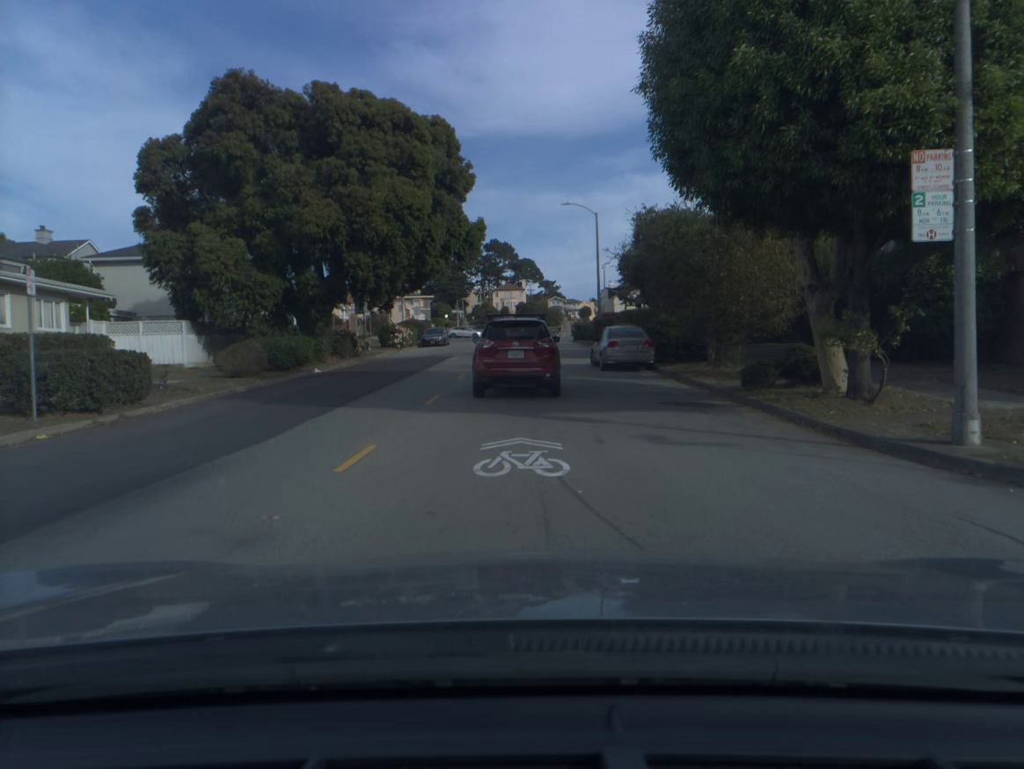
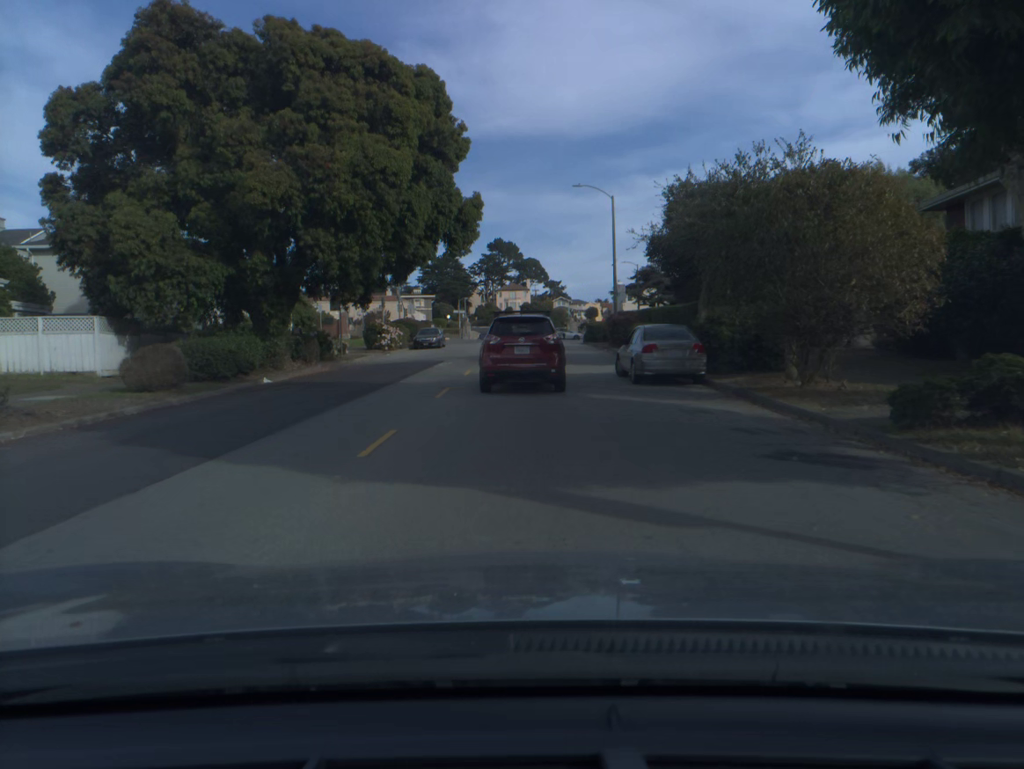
(0.0, +6.6) m; 0°
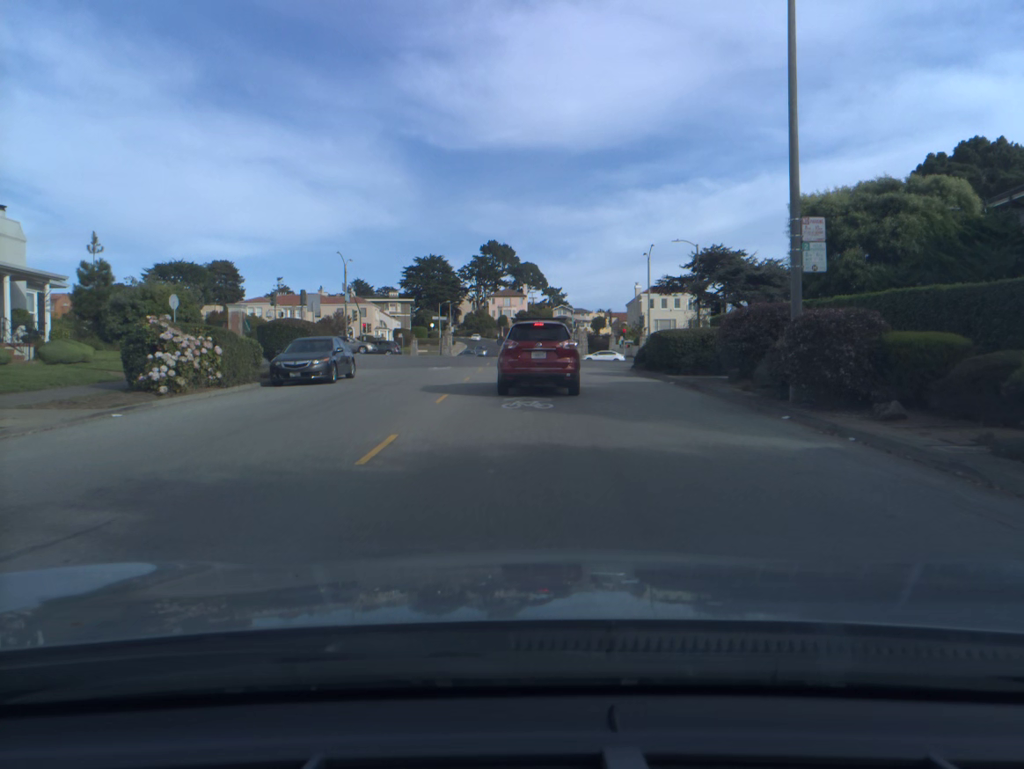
(+0.1, +29.5) m; +1°
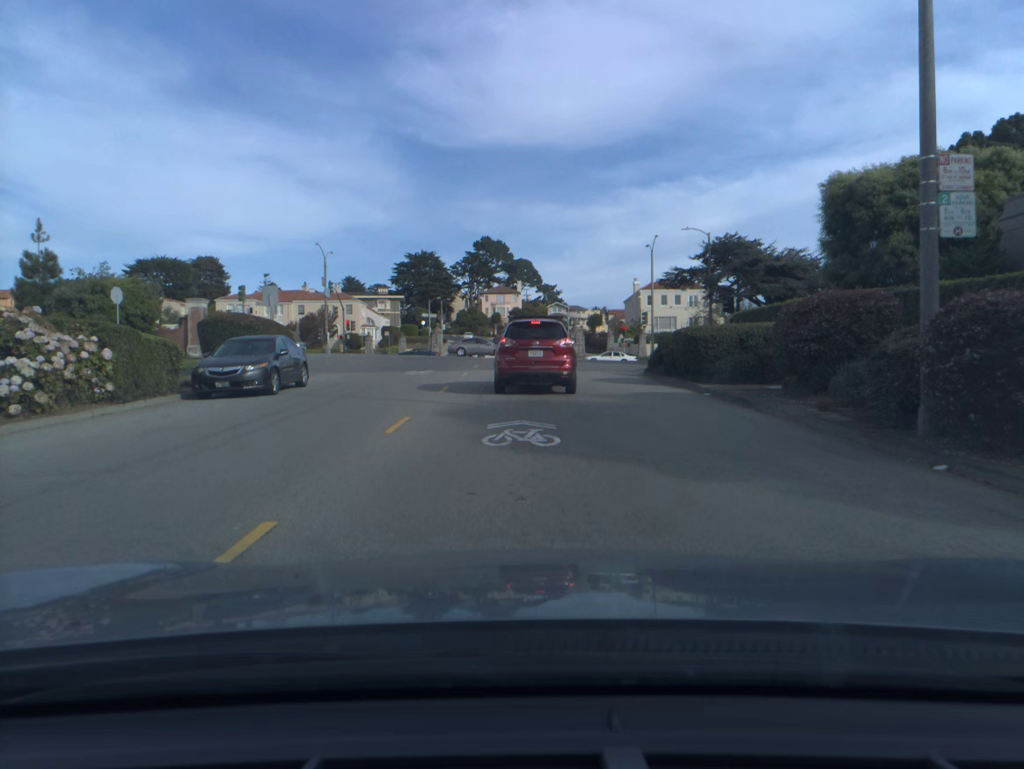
(0.0, +5.1) m; 0°
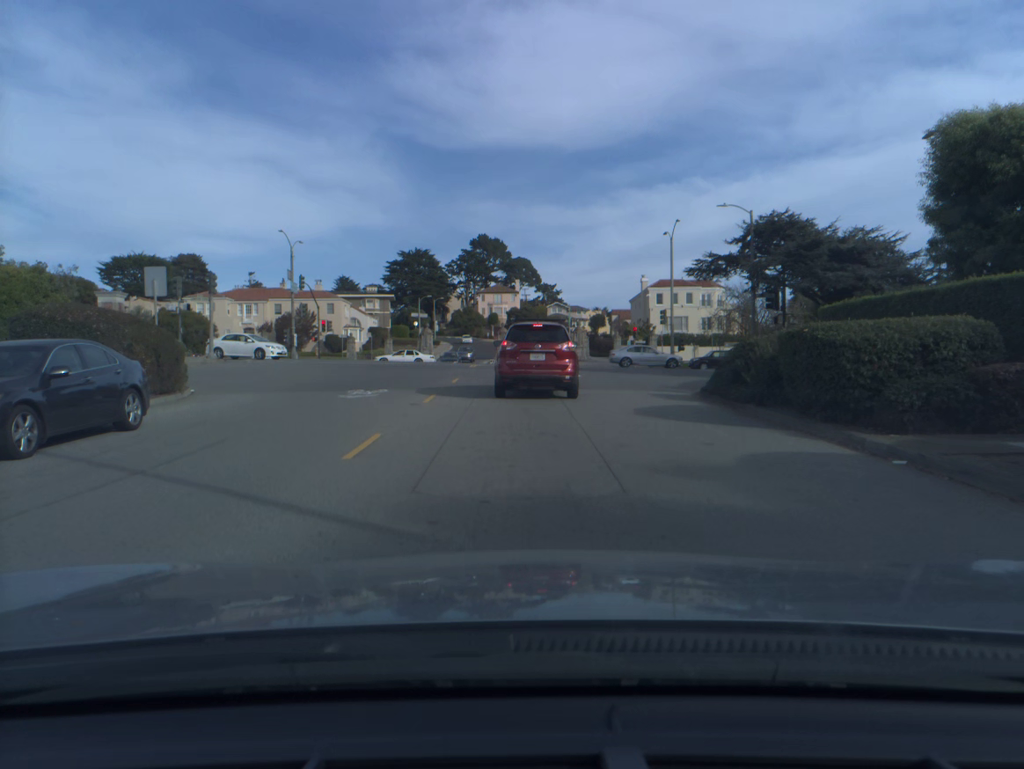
(0.0, +9.4) m; 0°
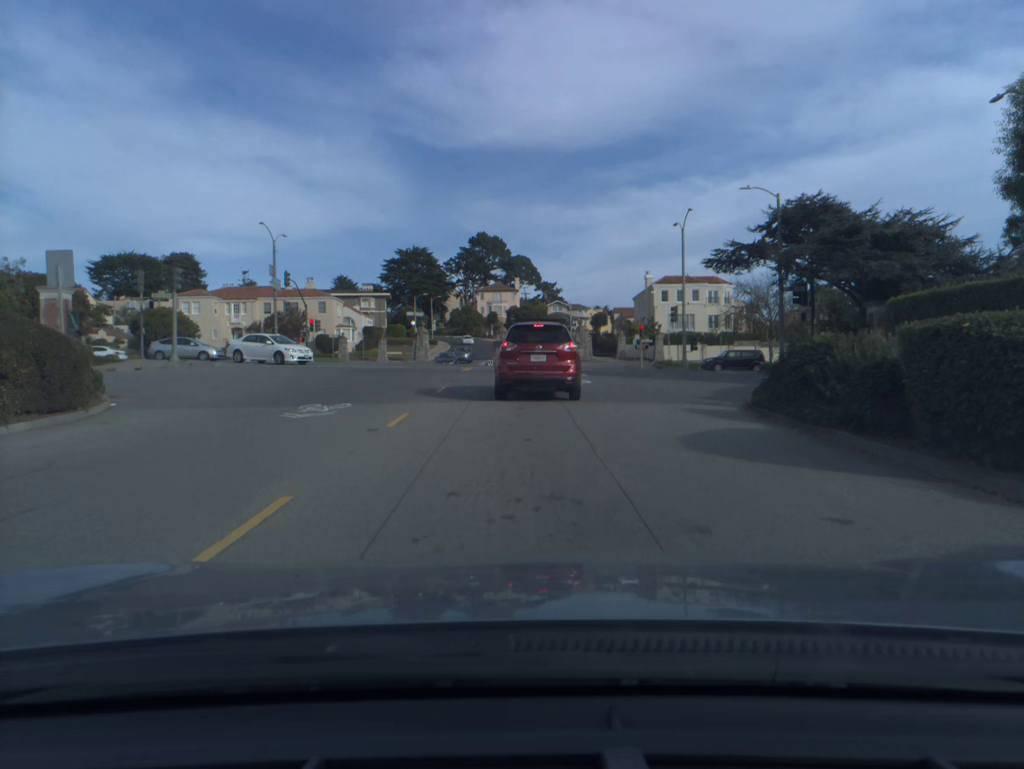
(0.0, +4.3) m; 0°
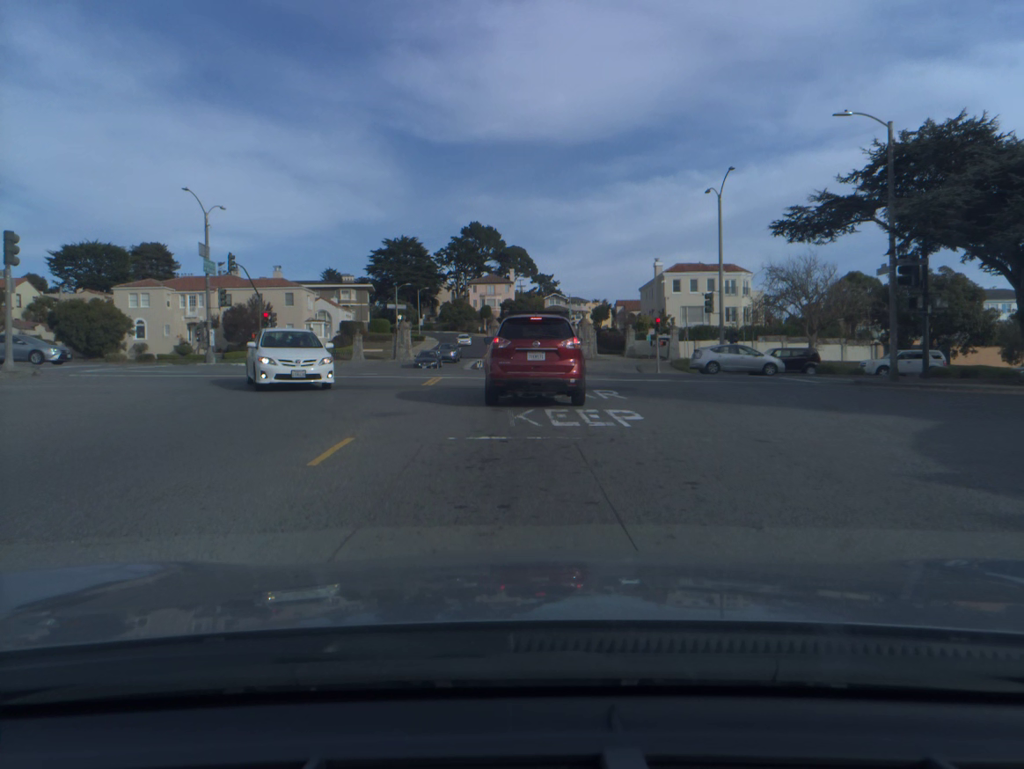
(0.0, +11.0) m; +1°
